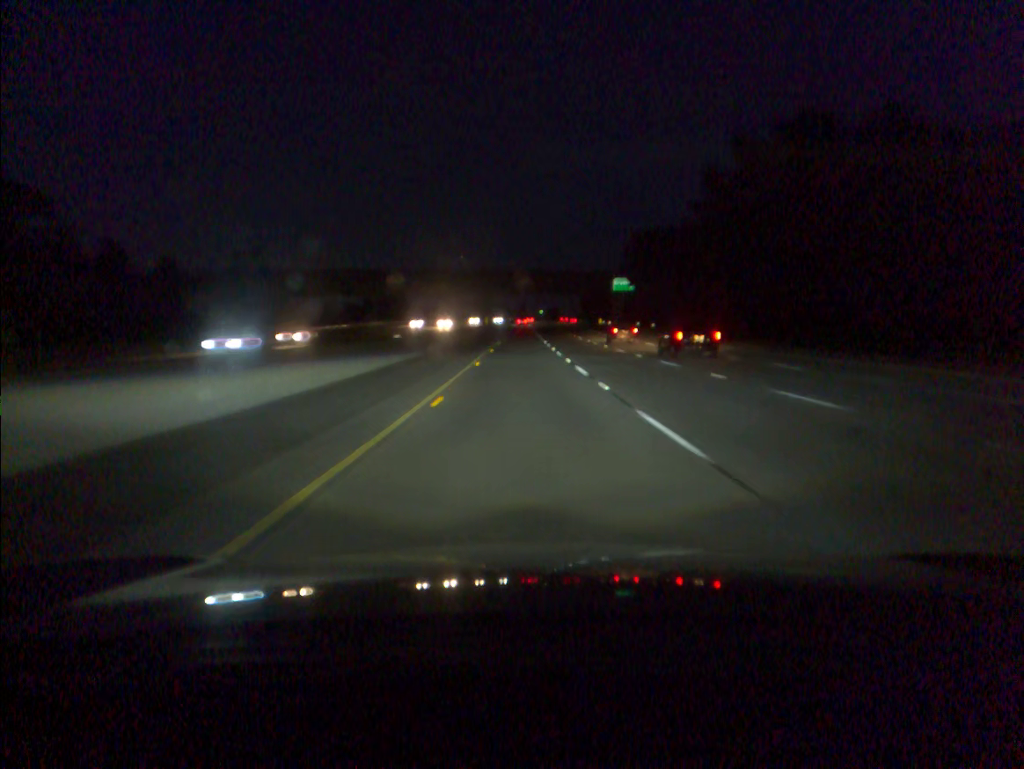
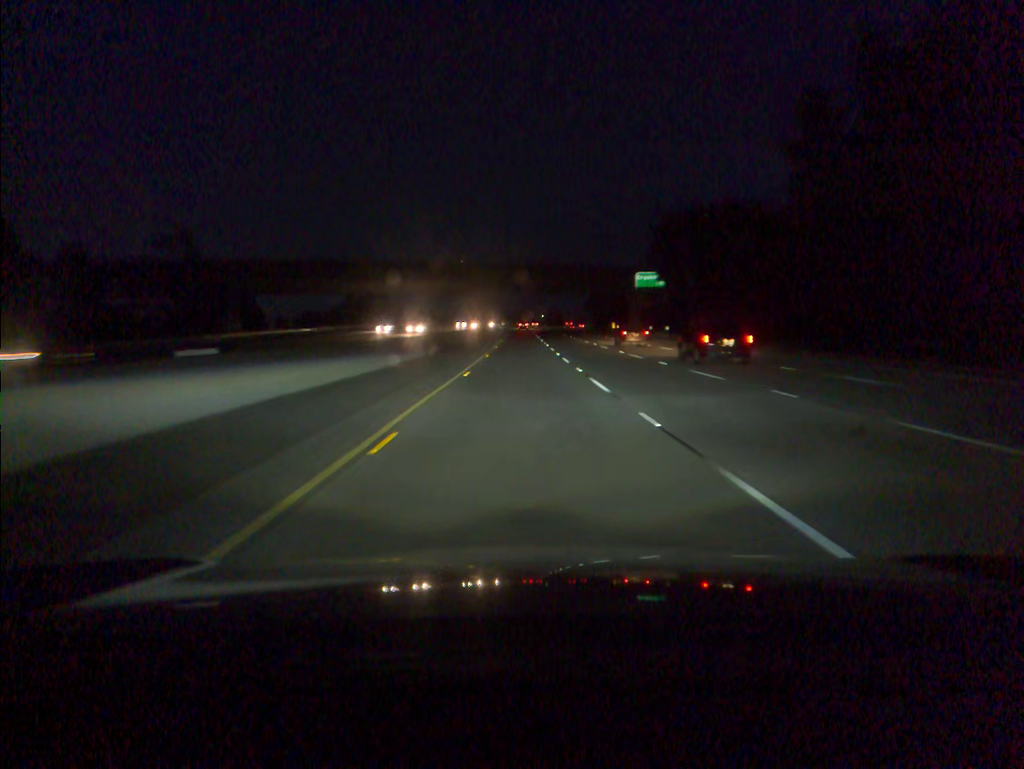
(0.0, +19.9) m; 0°
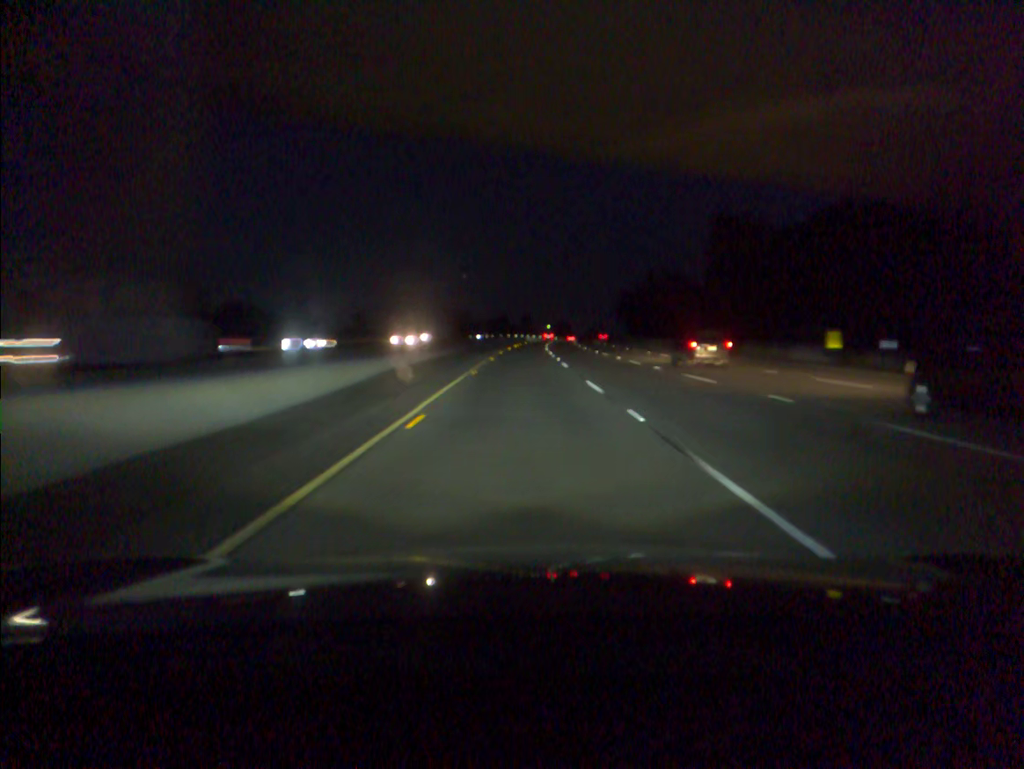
(0.0, +99.3) m; 0°
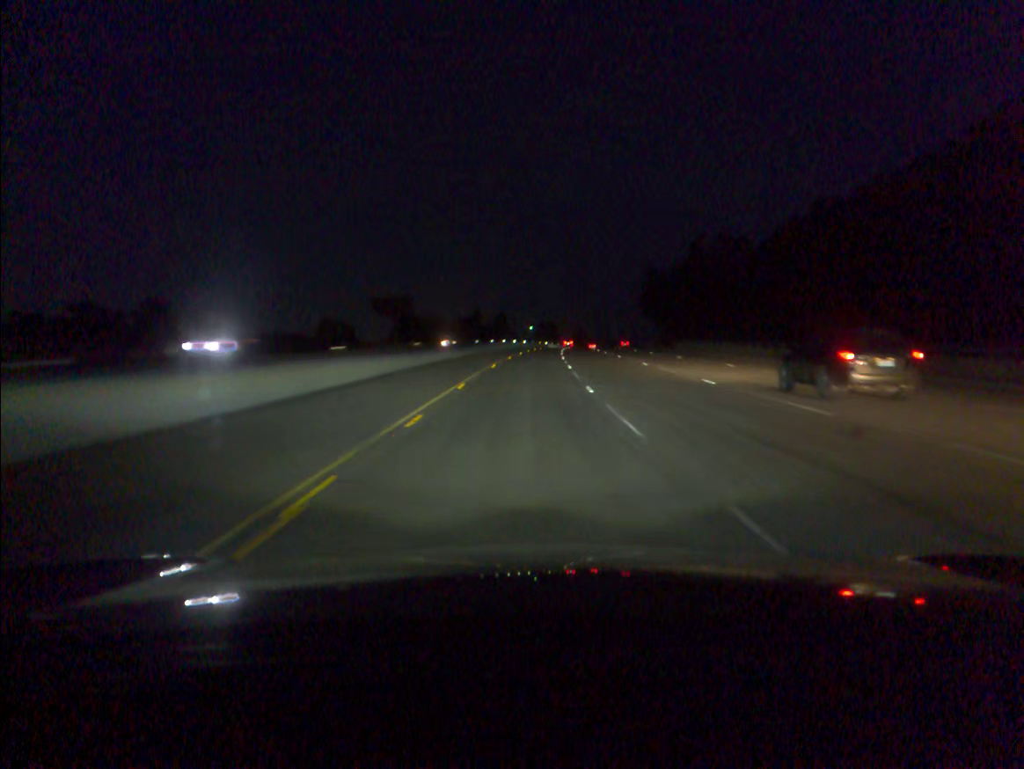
(+0.7, +79.3) m; +1°
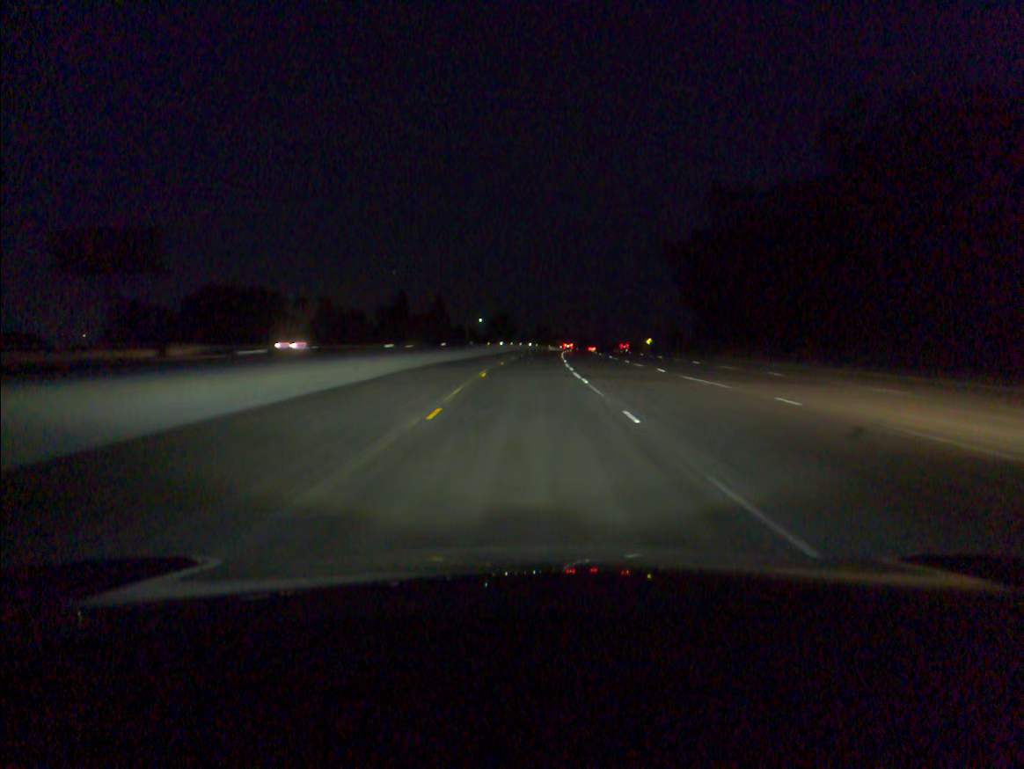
(+2.2, +80.1) m; +3°
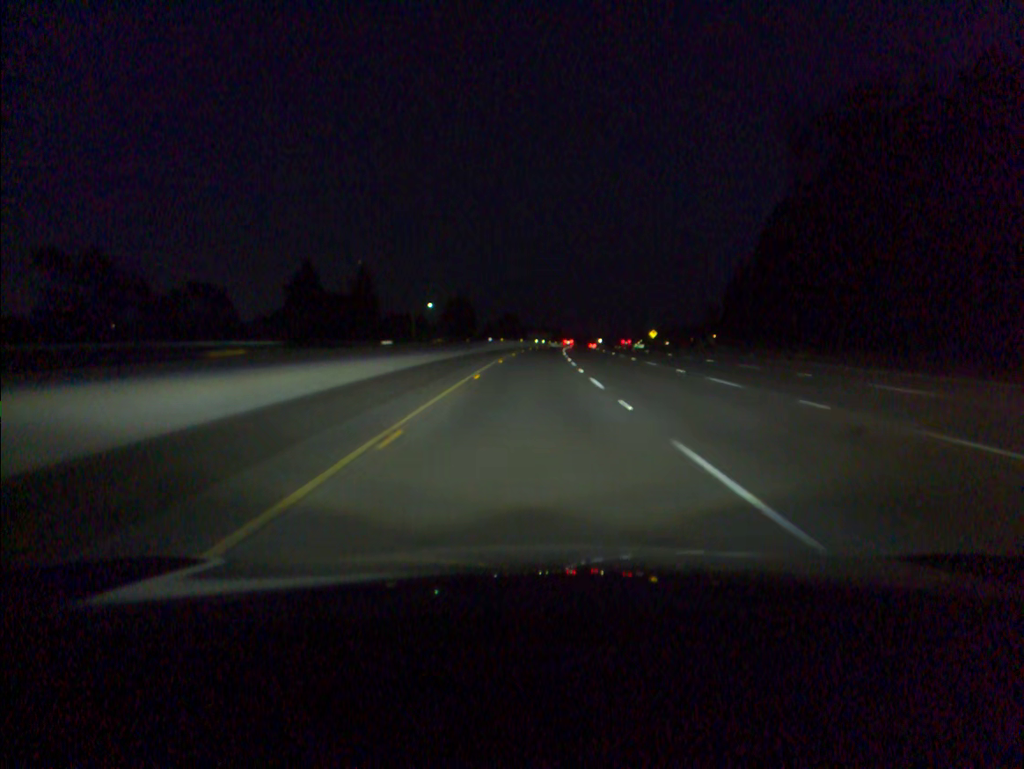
(+1.2, +60.7) m; +2°
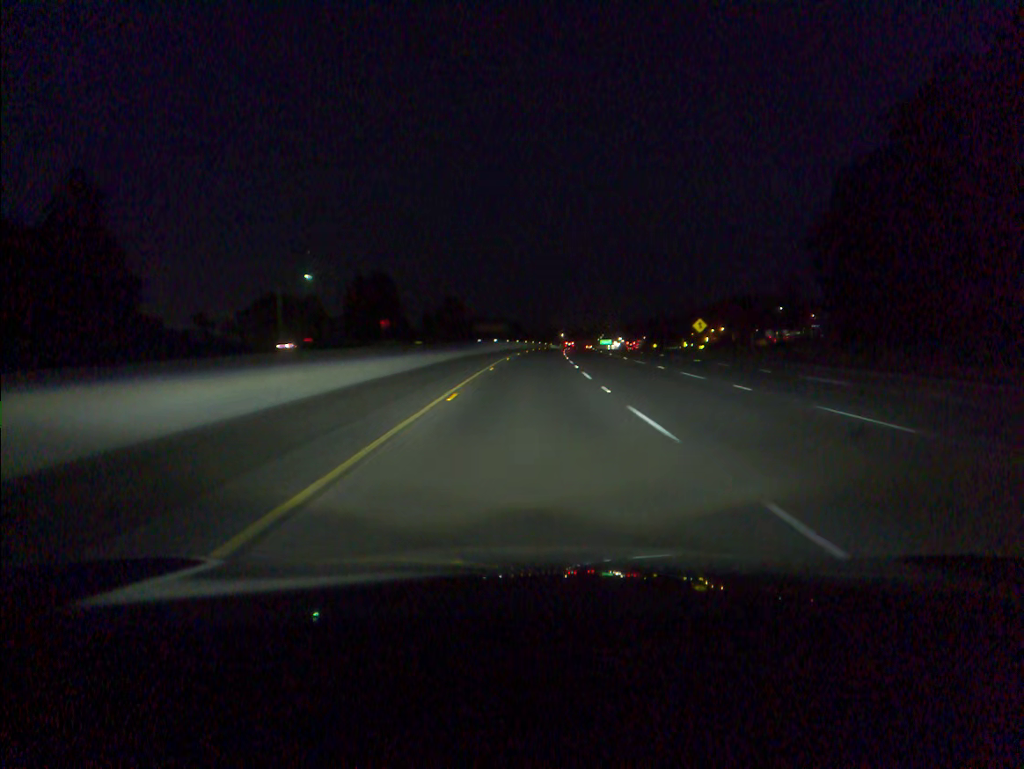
(+2.3, +80.8) m; +3°
